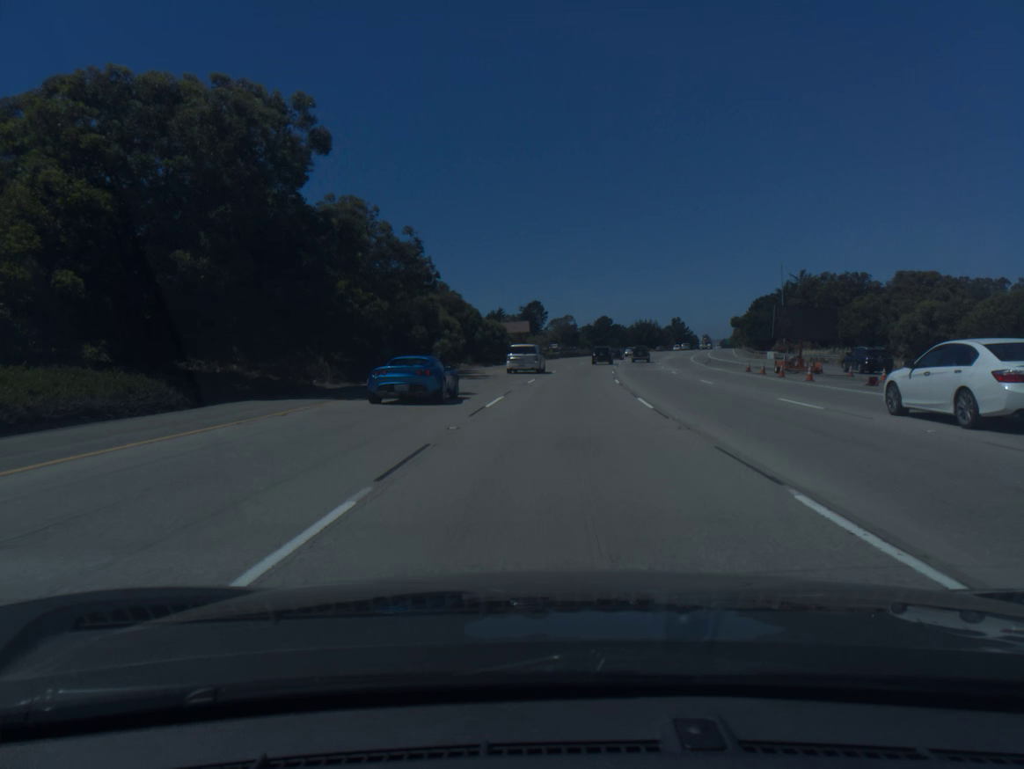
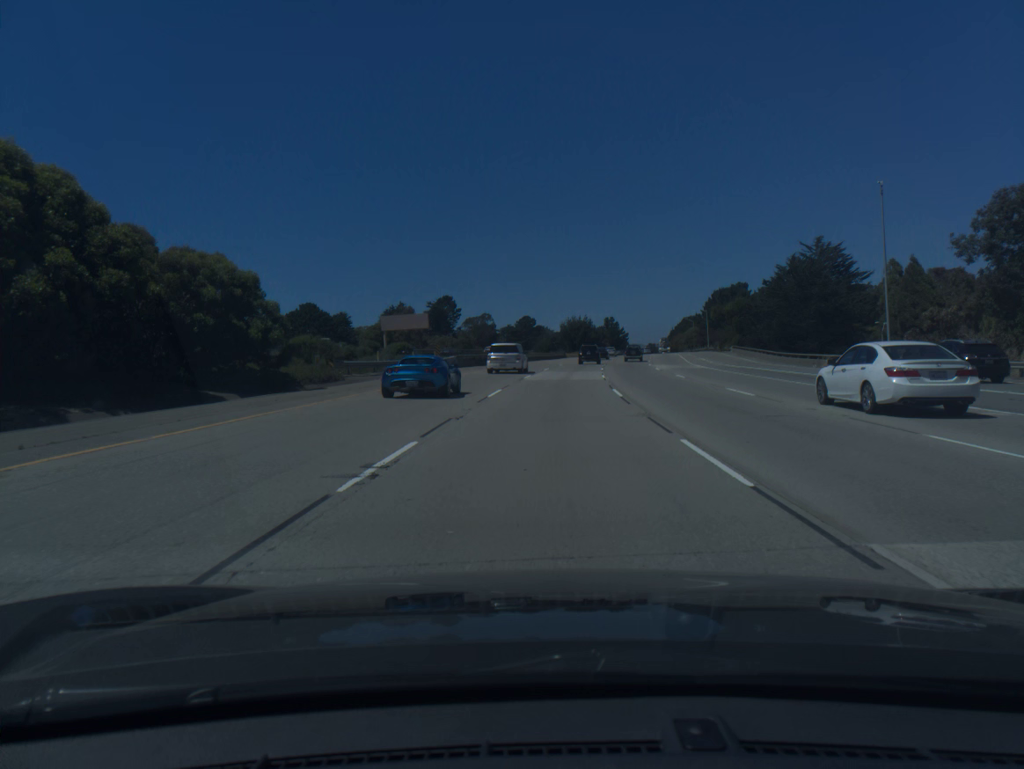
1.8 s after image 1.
(+2.8, +53.9) m; +6°
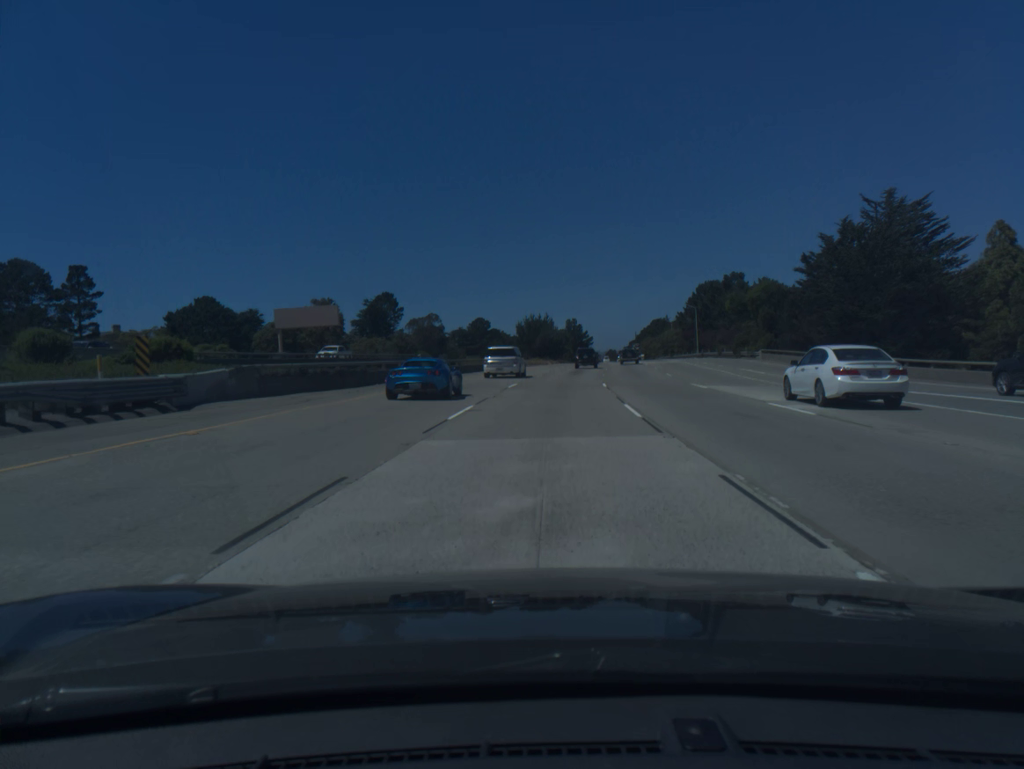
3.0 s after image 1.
(+1.0, +35.7) m; +3°
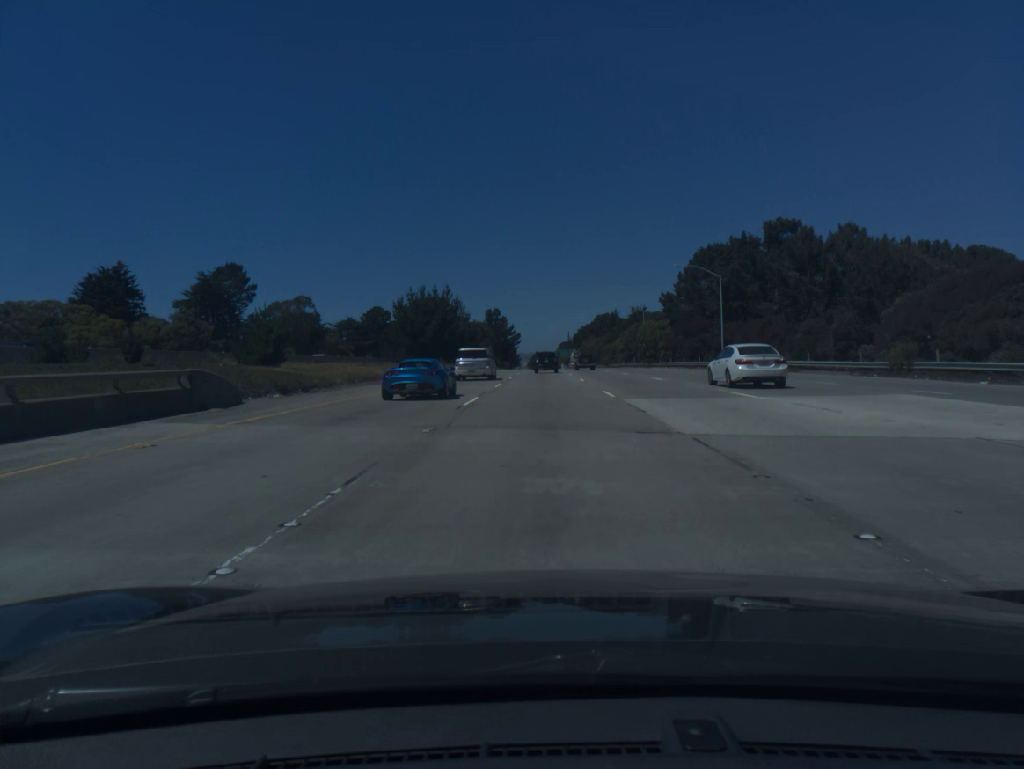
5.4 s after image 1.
(+3.5, +70.2) m; +6°
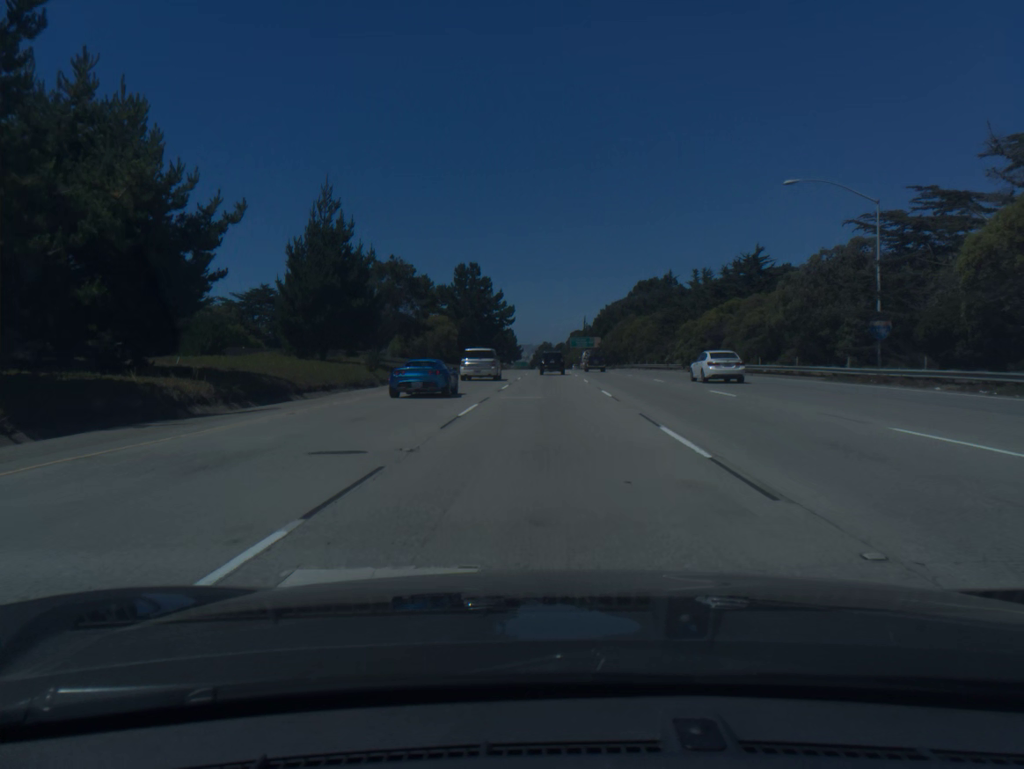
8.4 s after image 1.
(-0.2, +85.4) m; 0°
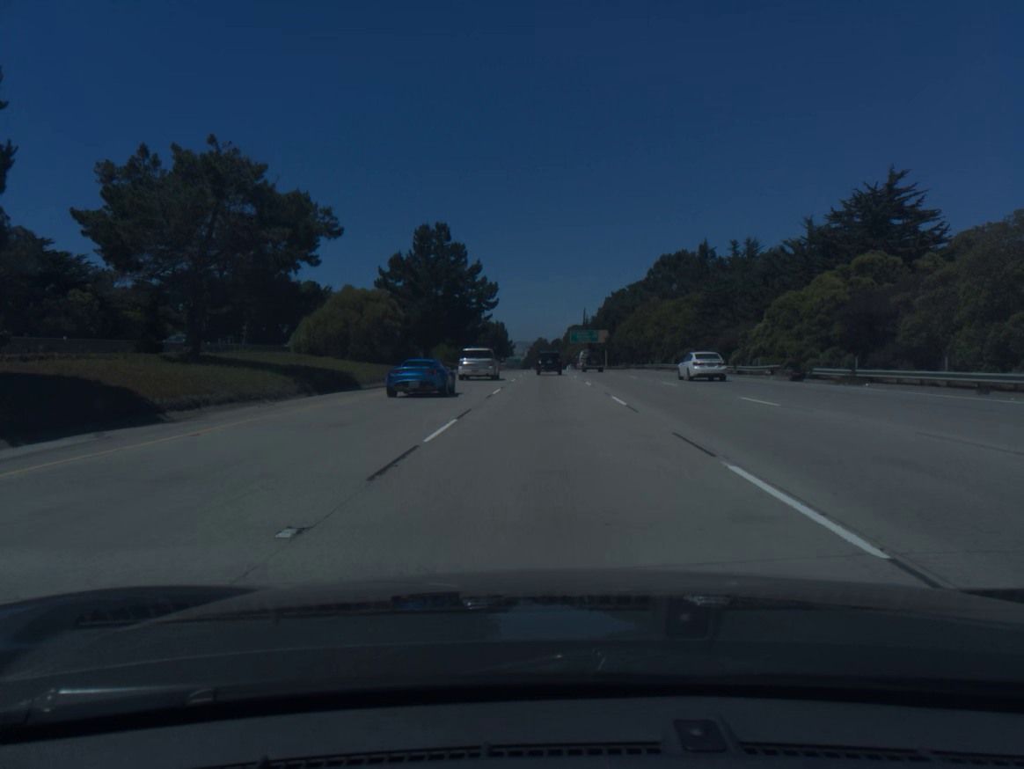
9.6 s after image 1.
(+0.1, +33.7) m; 0°
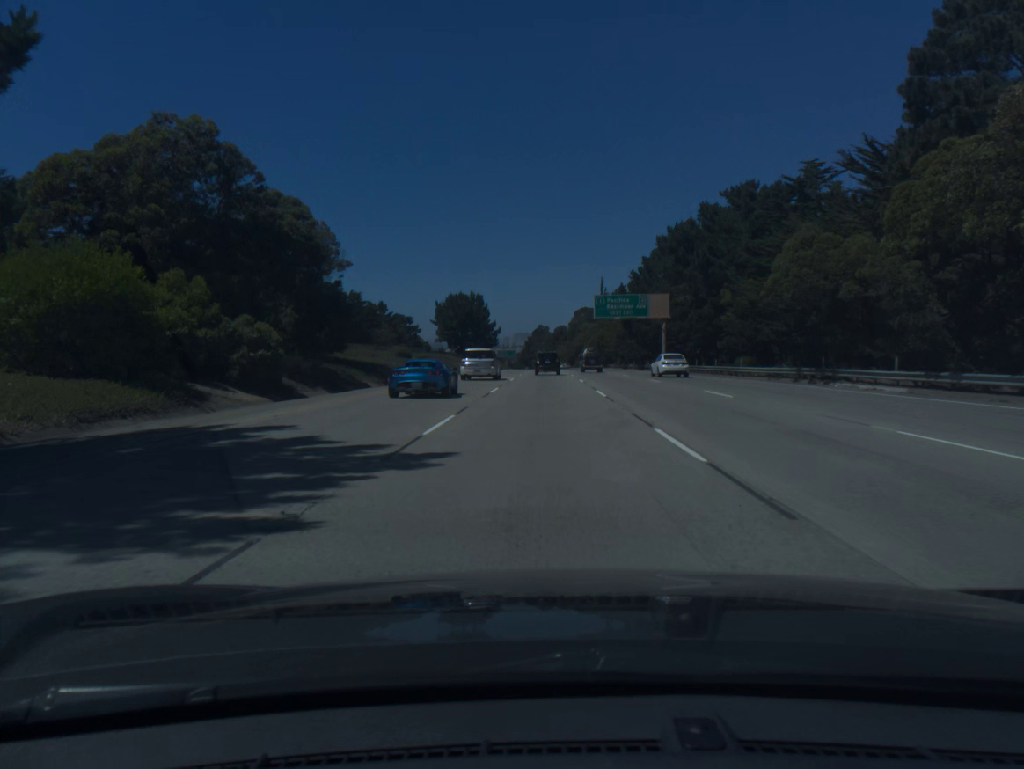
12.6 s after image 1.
(+0.2, +83.6) m; 0°
